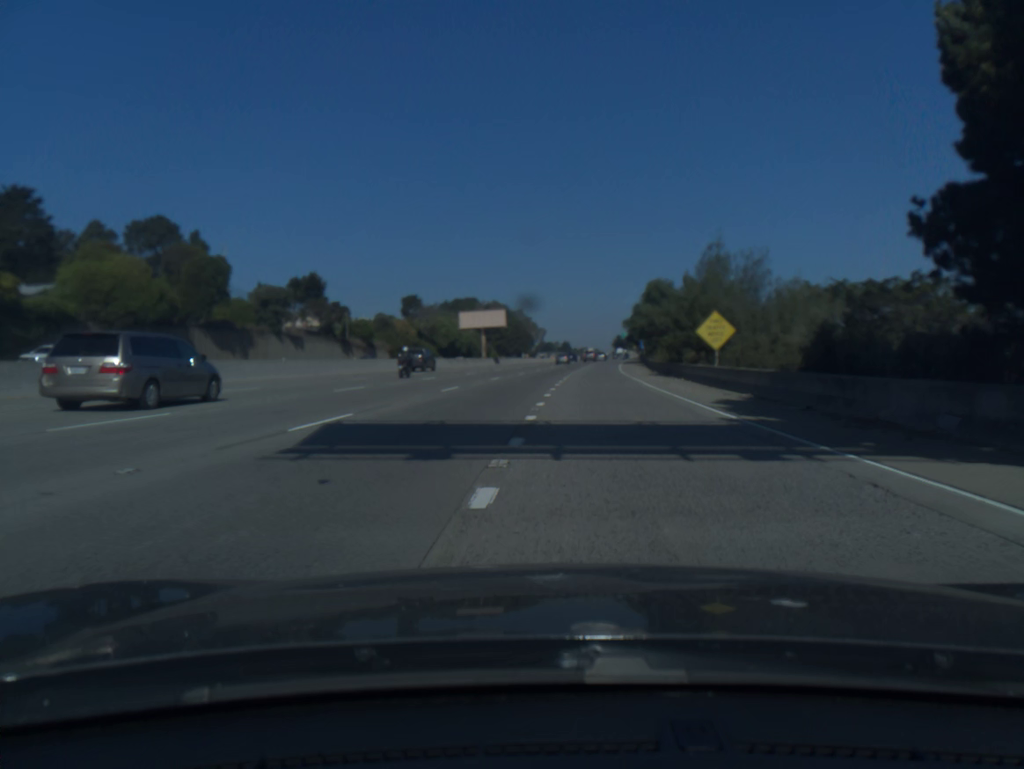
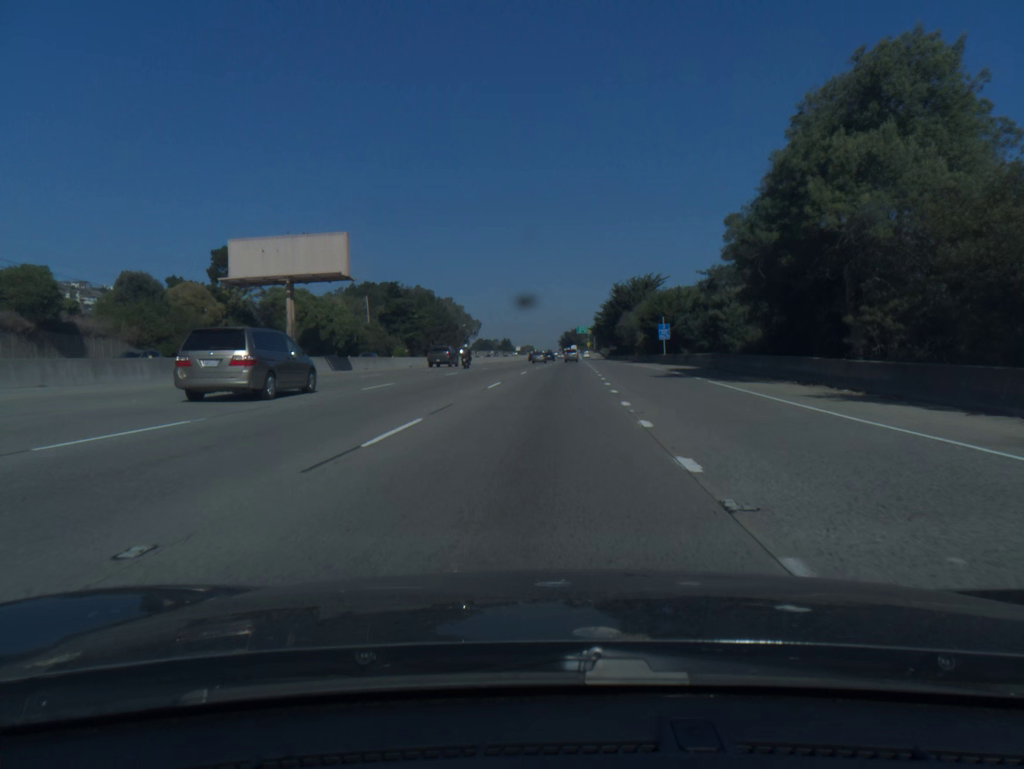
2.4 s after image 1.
(+2.2, +75.5) m; +4°
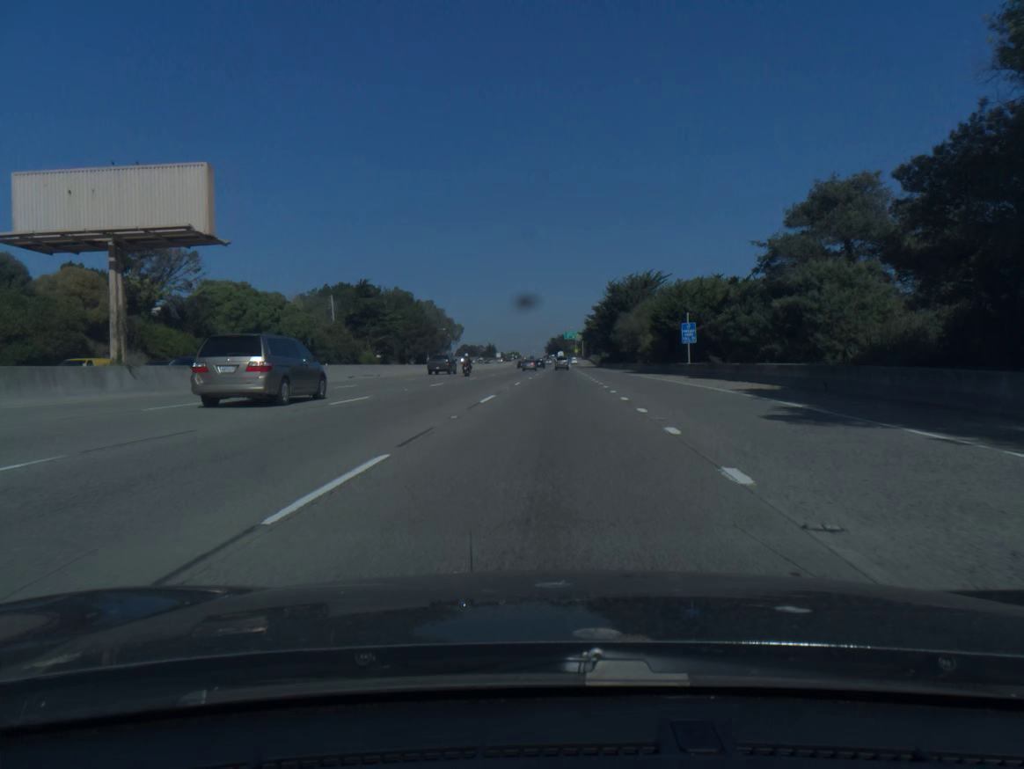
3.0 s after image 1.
(+0.2, +18.9) m; +1°
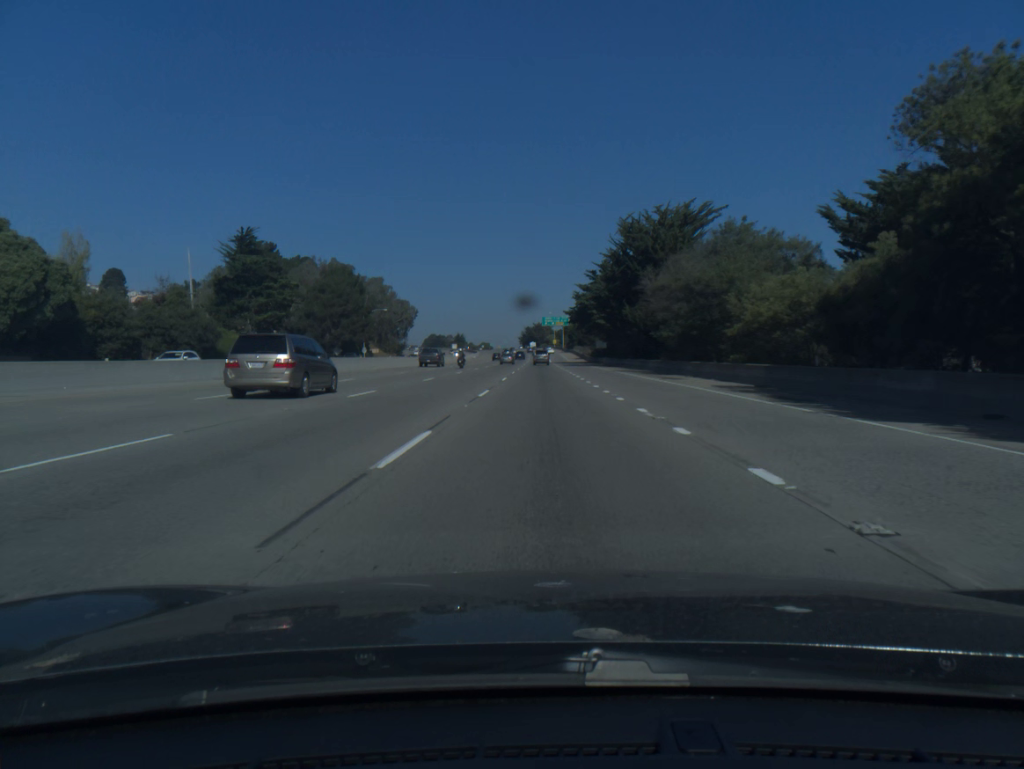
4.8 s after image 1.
(+1.1, +55.5) m; +2°
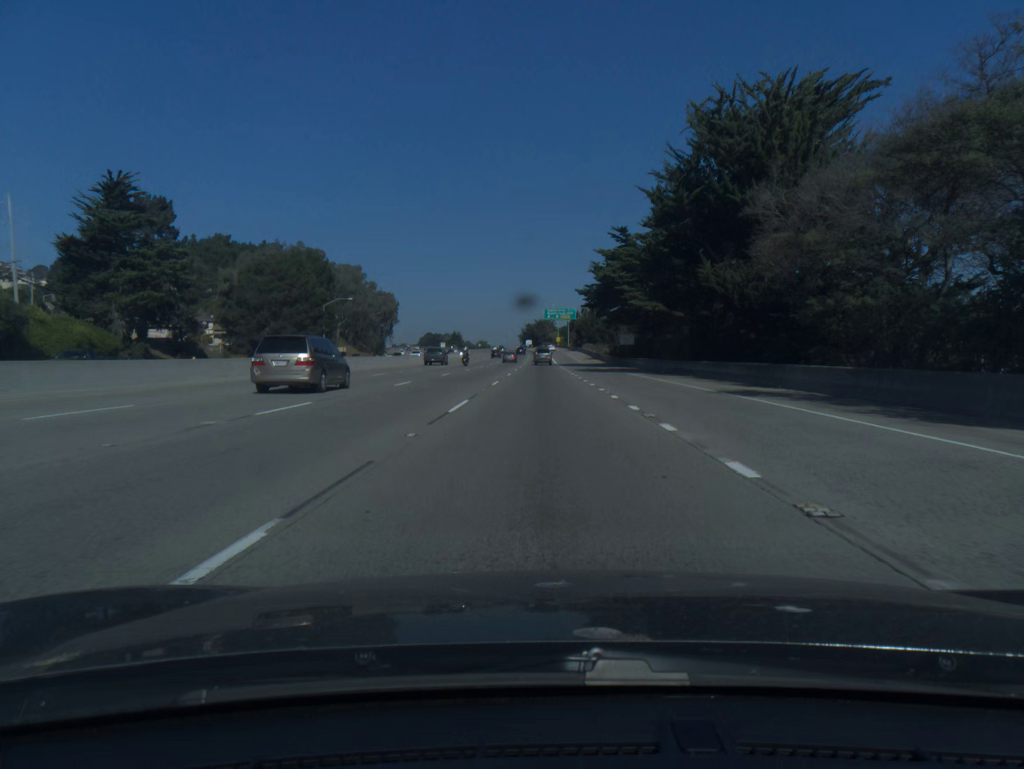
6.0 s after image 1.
(0.0, +36.0) m; 0°
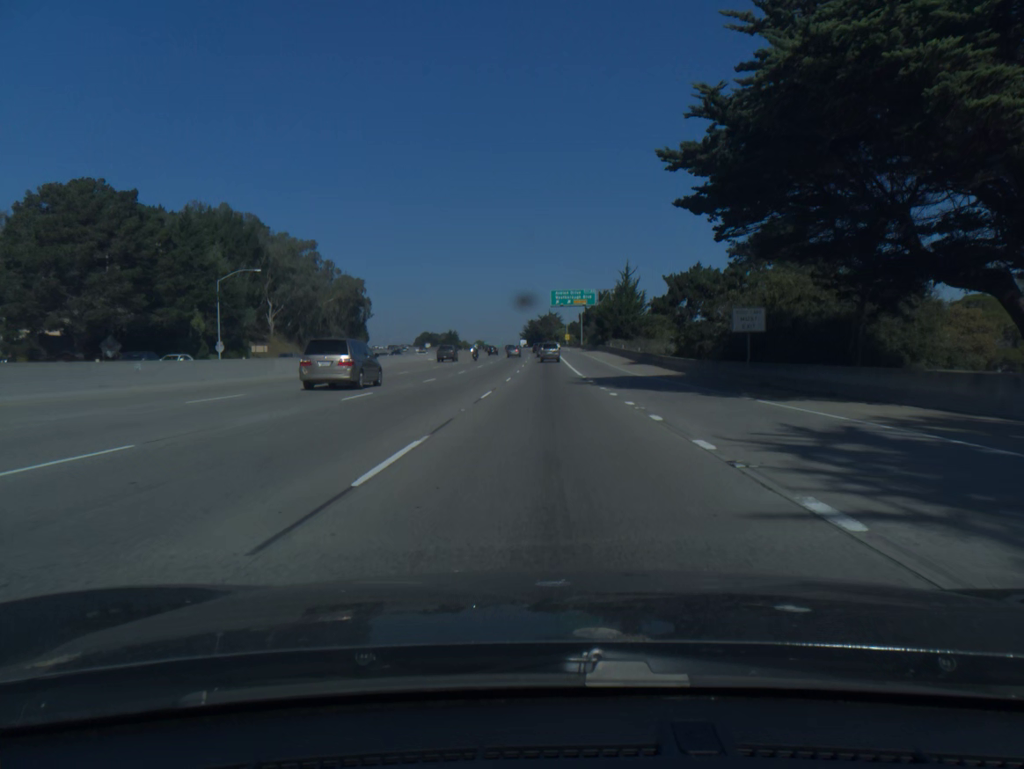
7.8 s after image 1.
(-0.2, +52.5) m; 0°
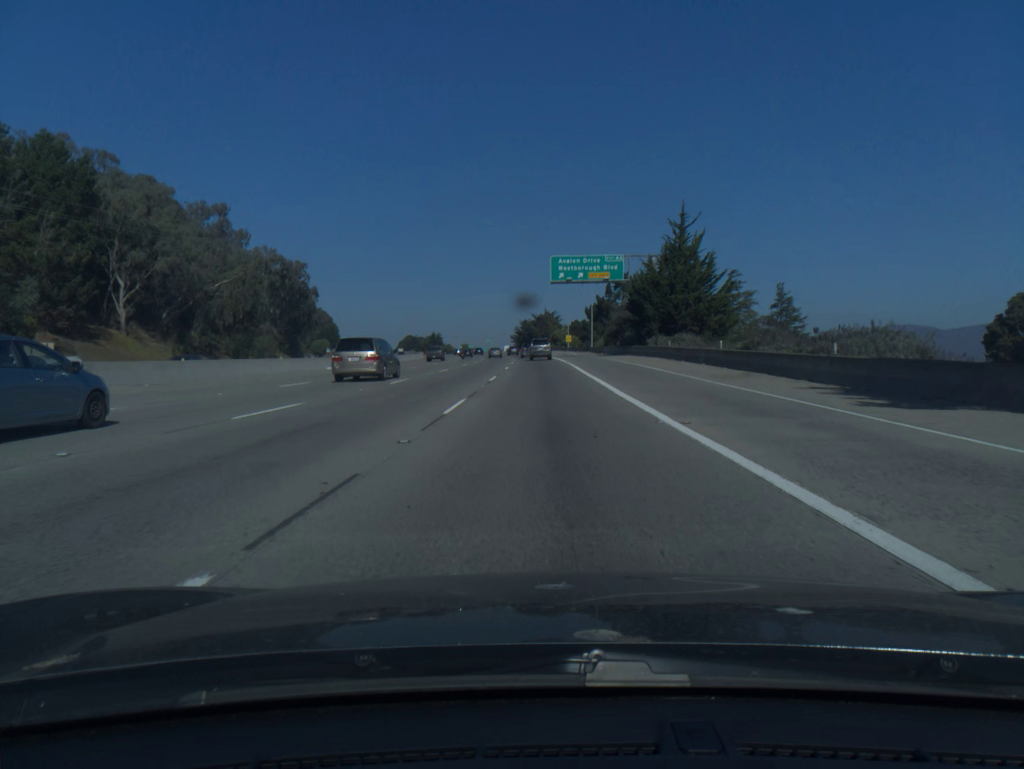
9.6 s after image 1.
(+0.2, +50.7) m; 0°
